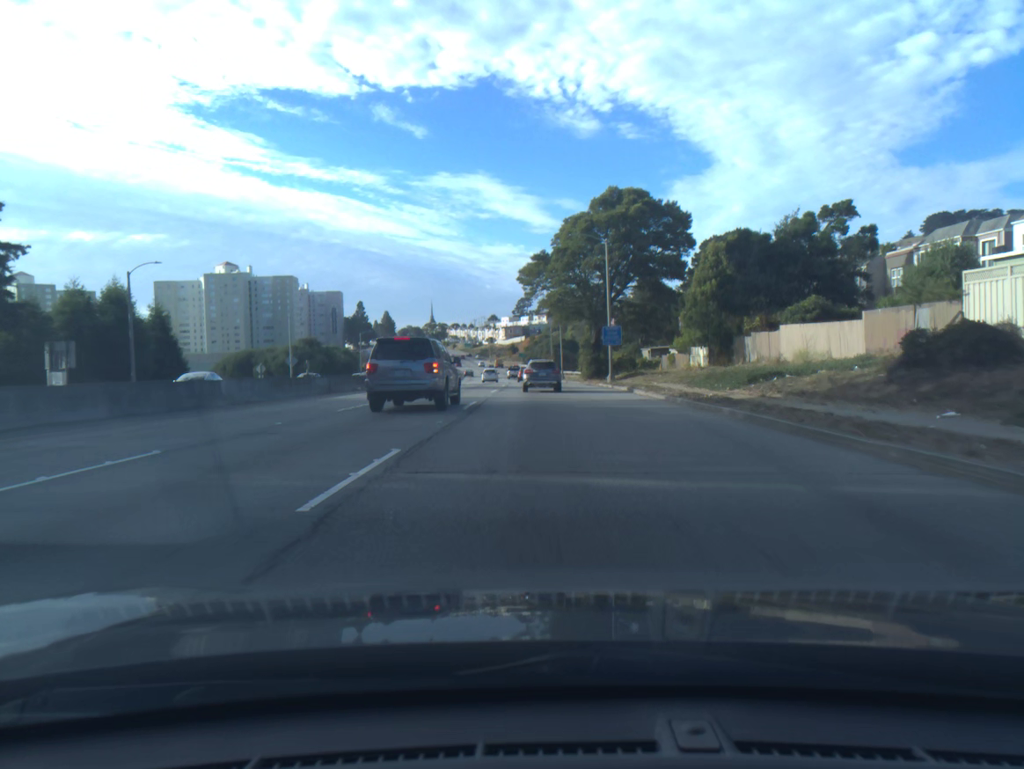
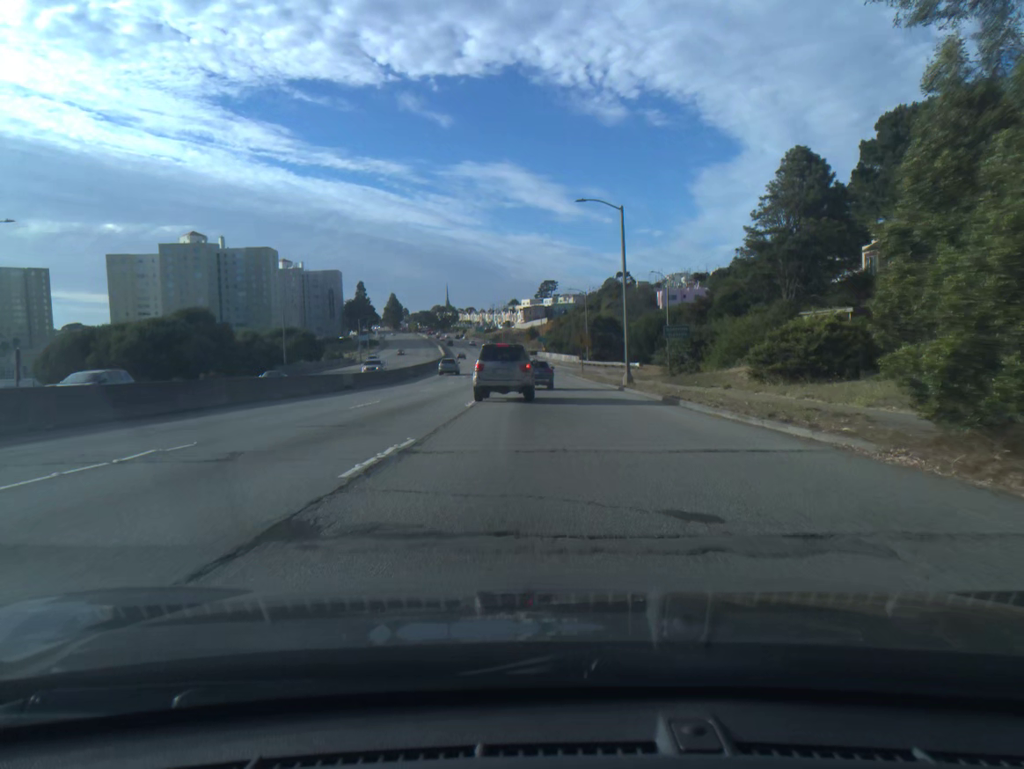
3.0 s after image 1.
(-0.5, +57.2) m; -2°
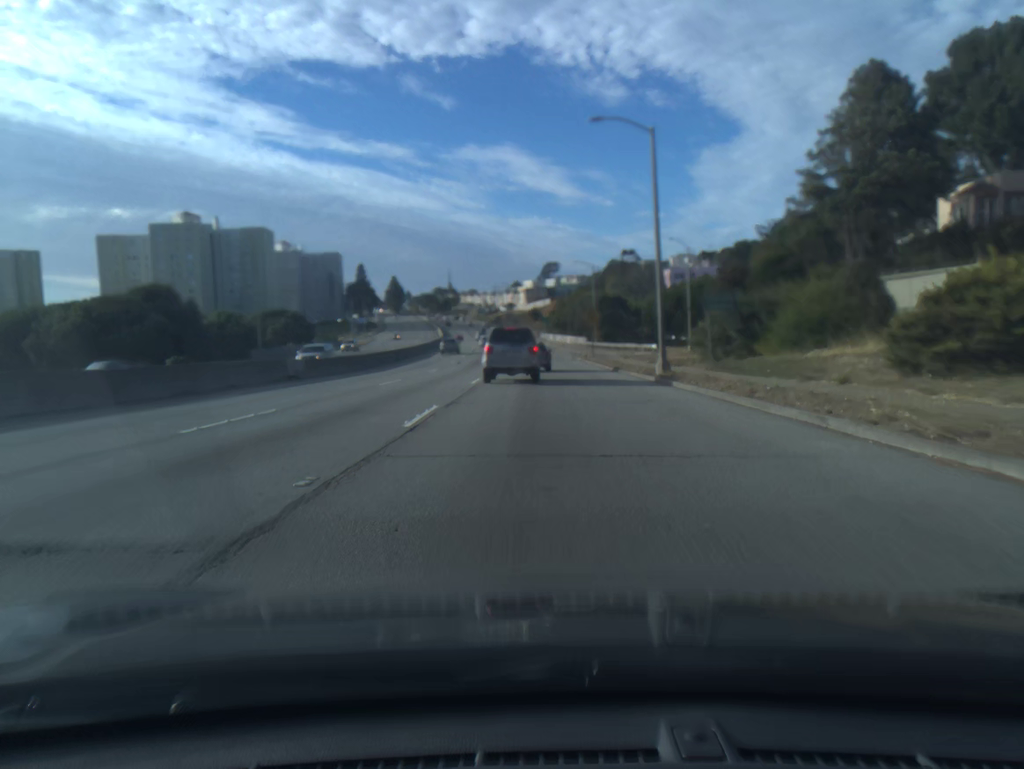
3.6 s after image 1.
(0.0, +11.0) m; 0°
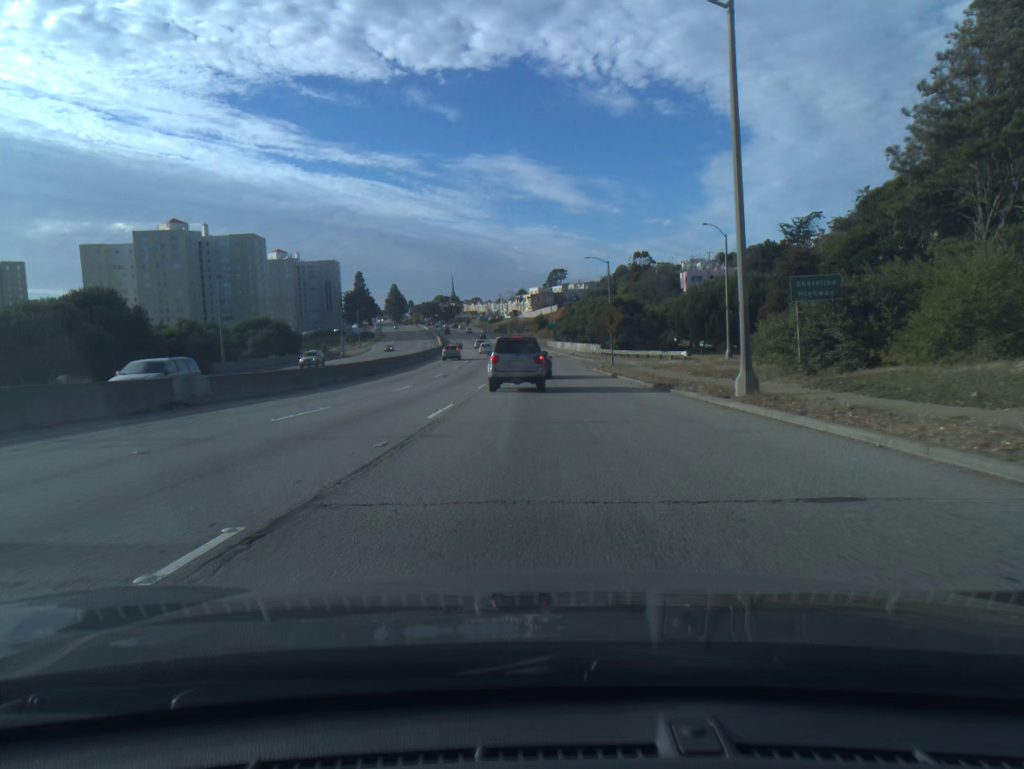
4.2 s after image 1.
(0.0, +11.0) m; -1°
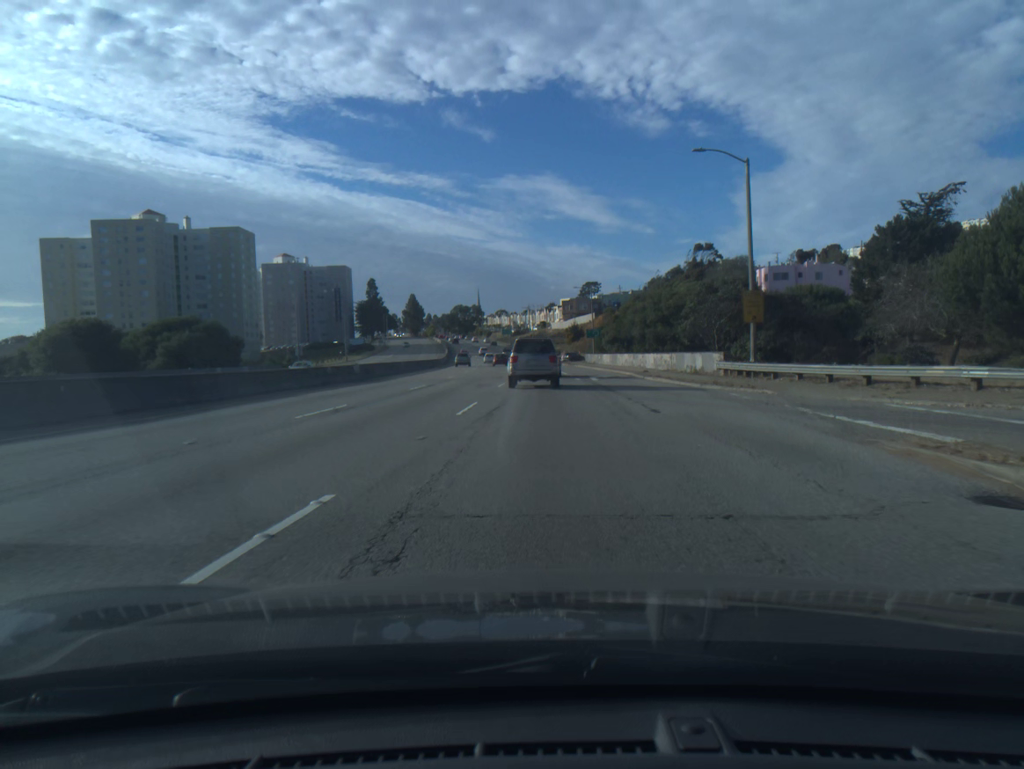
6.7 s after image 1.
(-0.9, +43.5) m; -2°
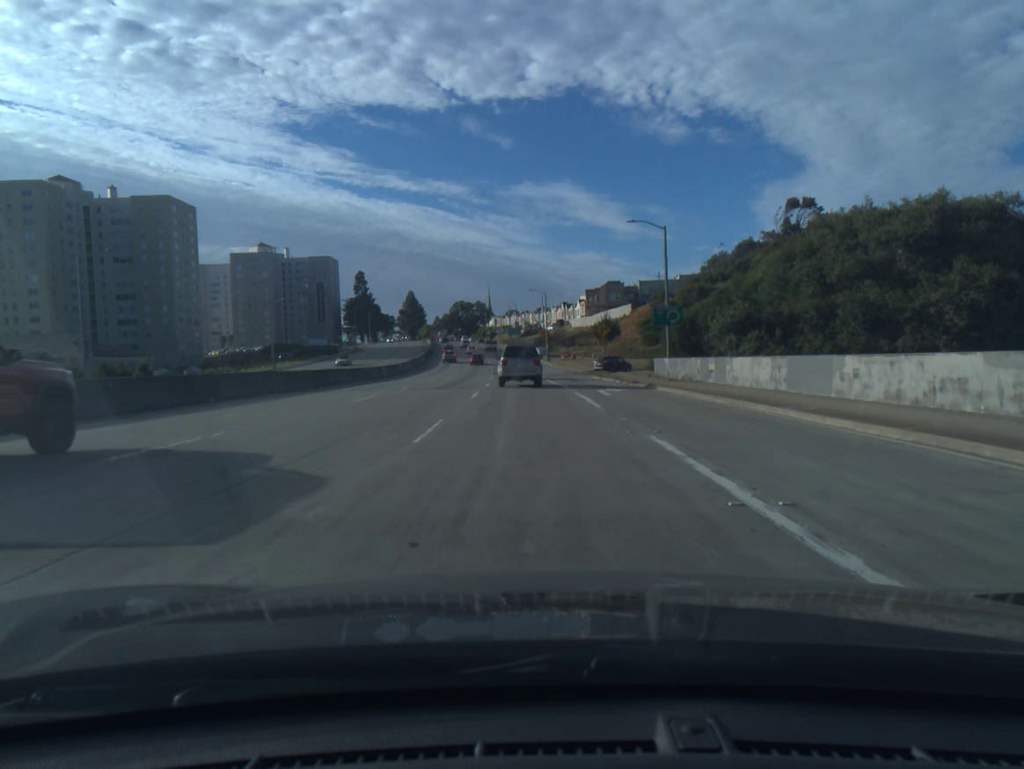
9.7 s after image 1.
(-0.1, +51.1) m; -1°
